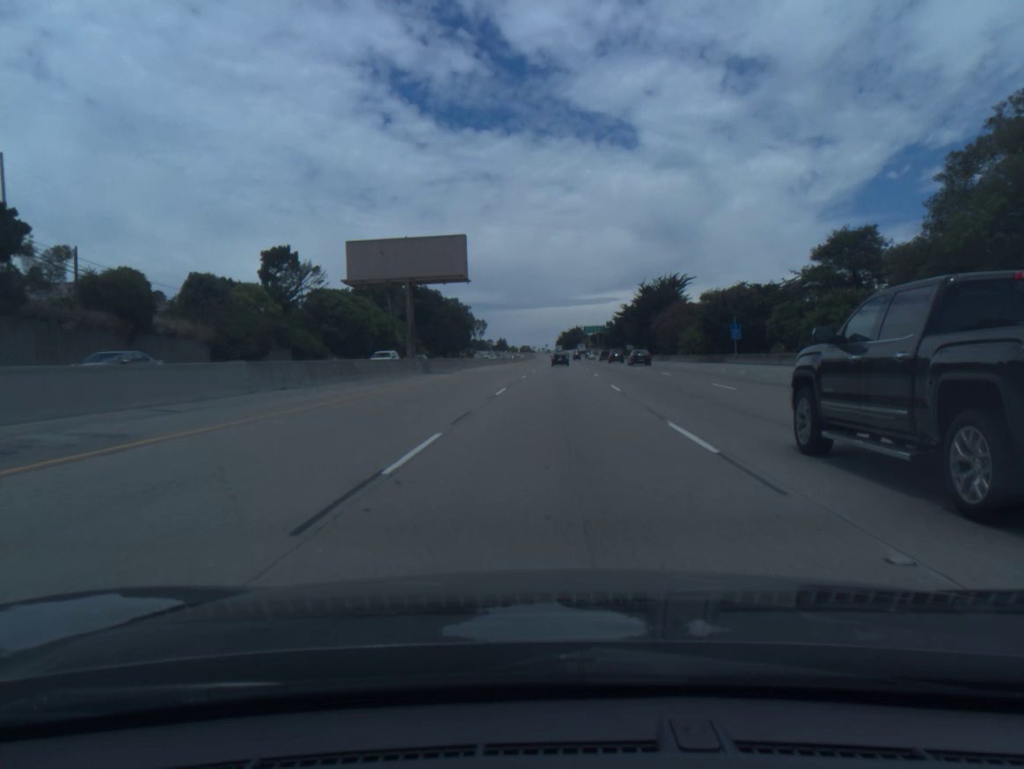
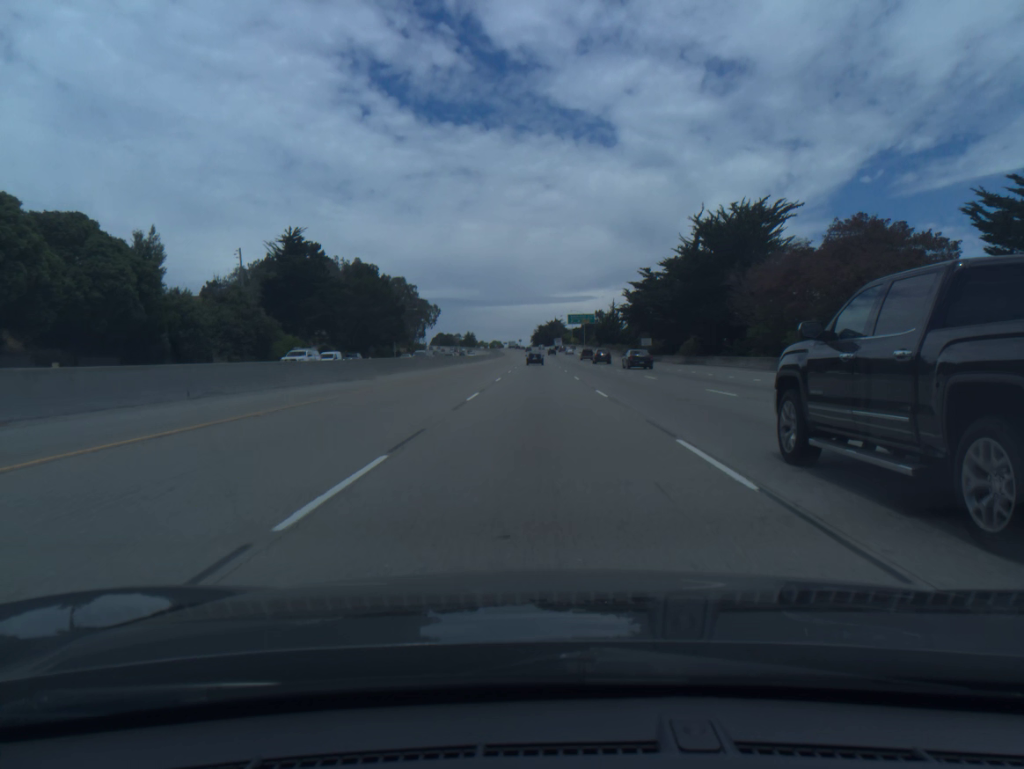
(+2.0, +75.8) m; +2°
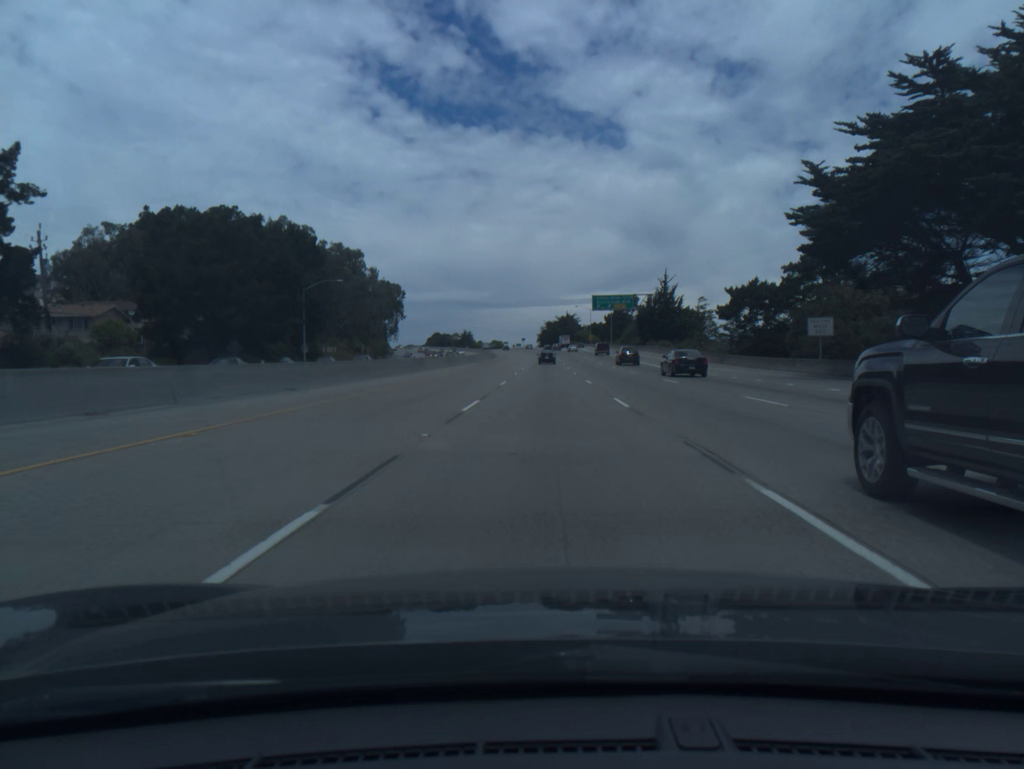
(-0.4, +76.4) m; -1°
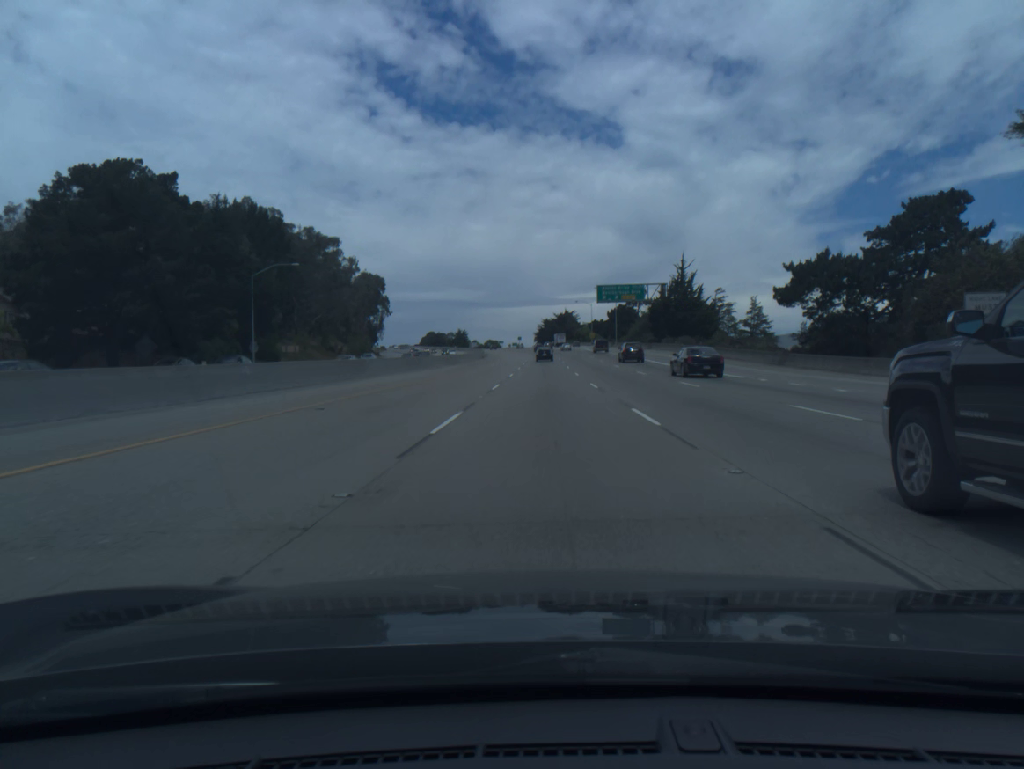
(0.0, +19.1) m; 0°
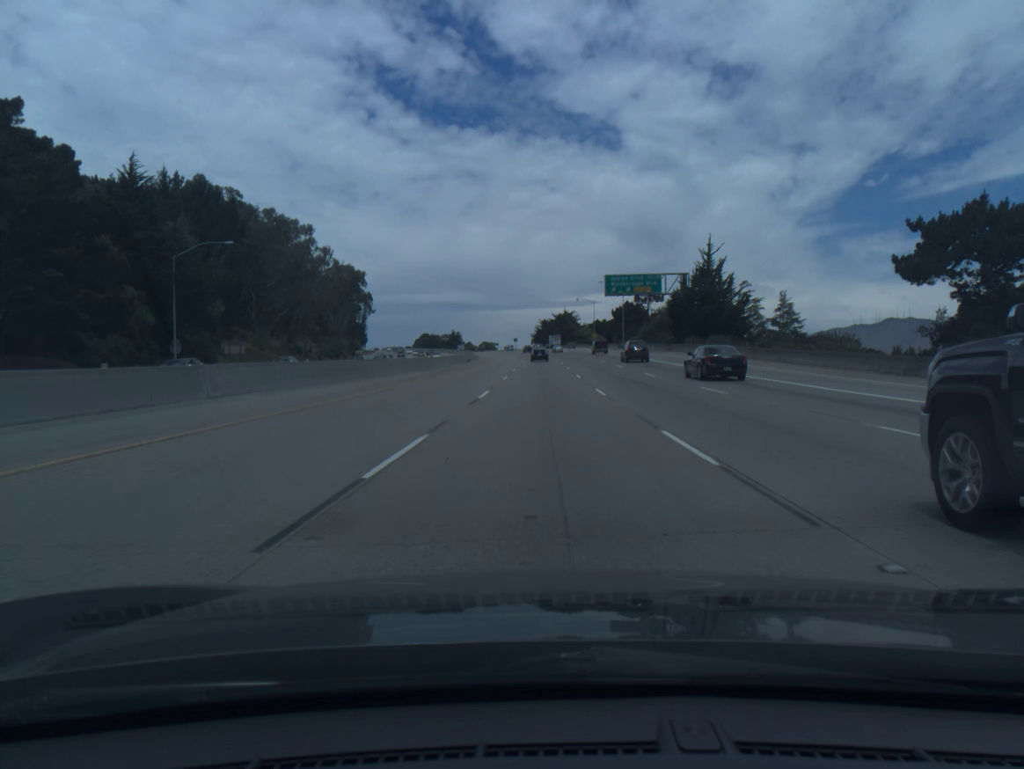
(0.0, +19.1) m; 0°
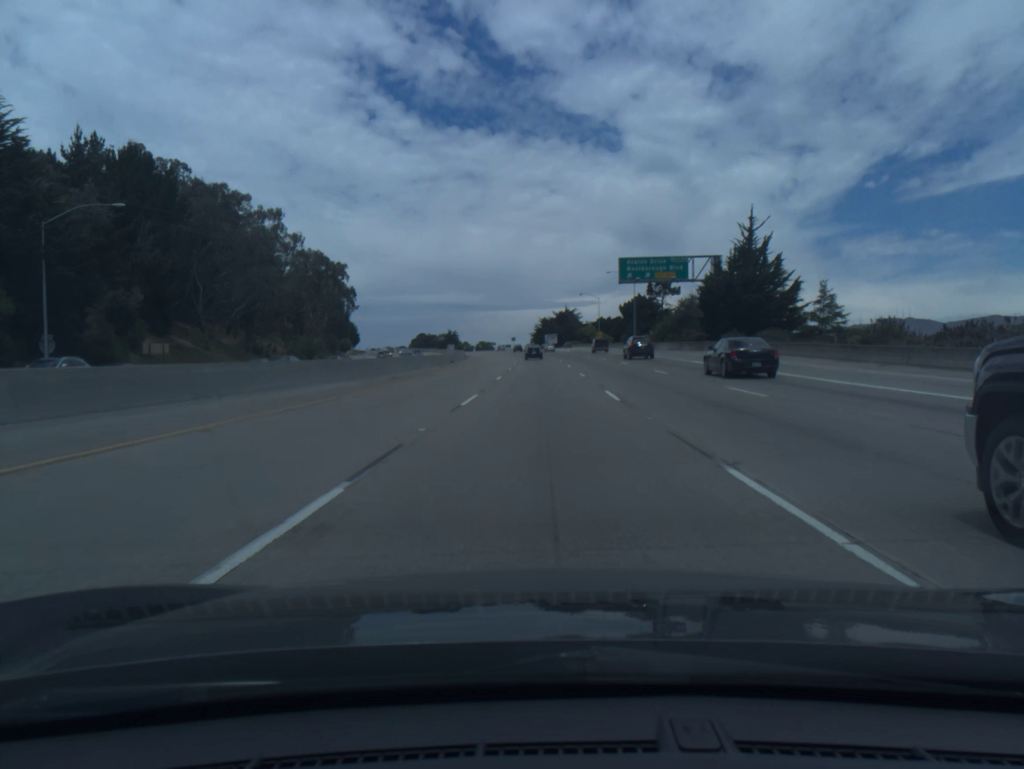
(0.0, +19.1) m; 0°
